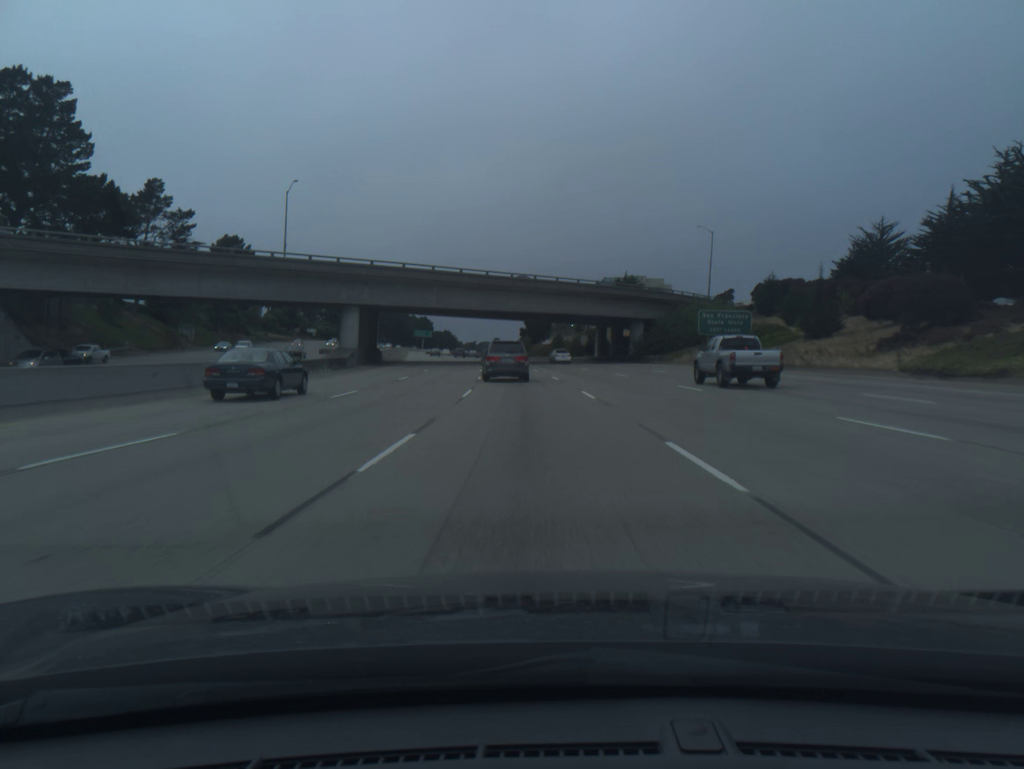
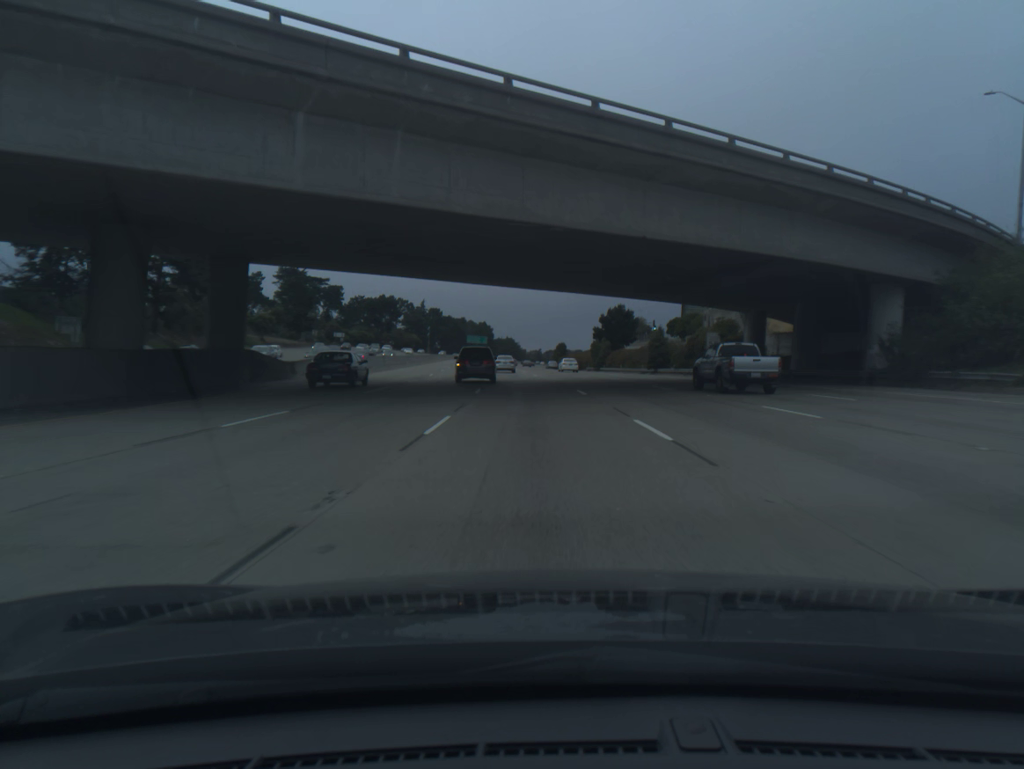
(-2.4, +52.5) m; -5°
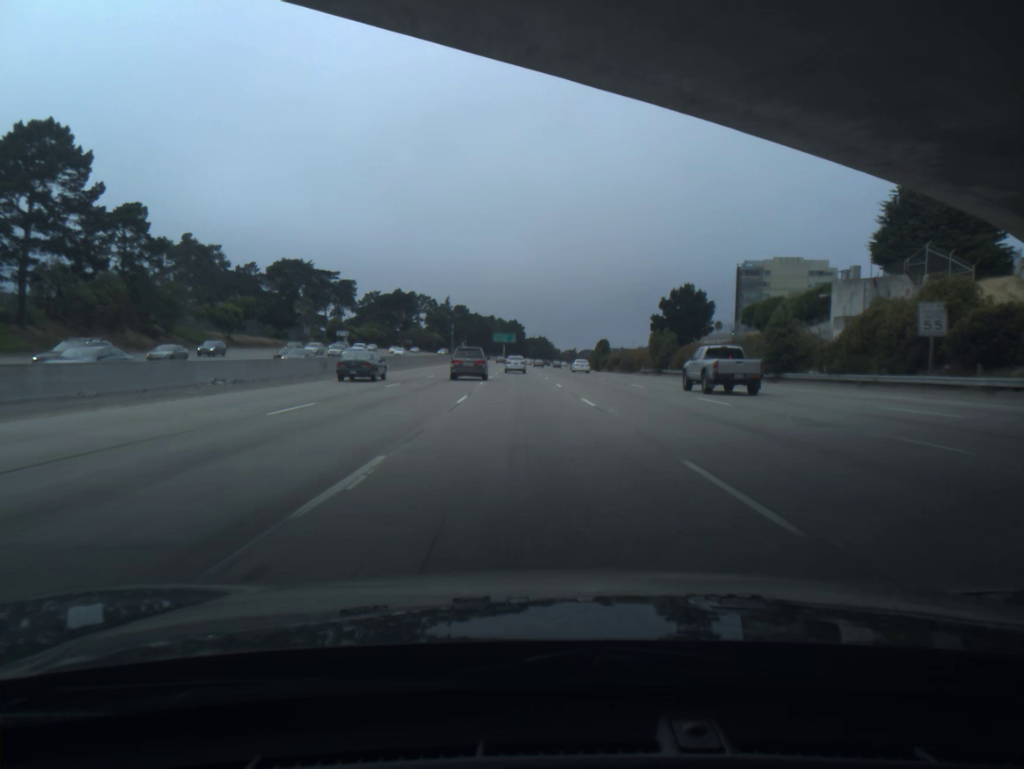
(-0.7, +34.6) m; -2°
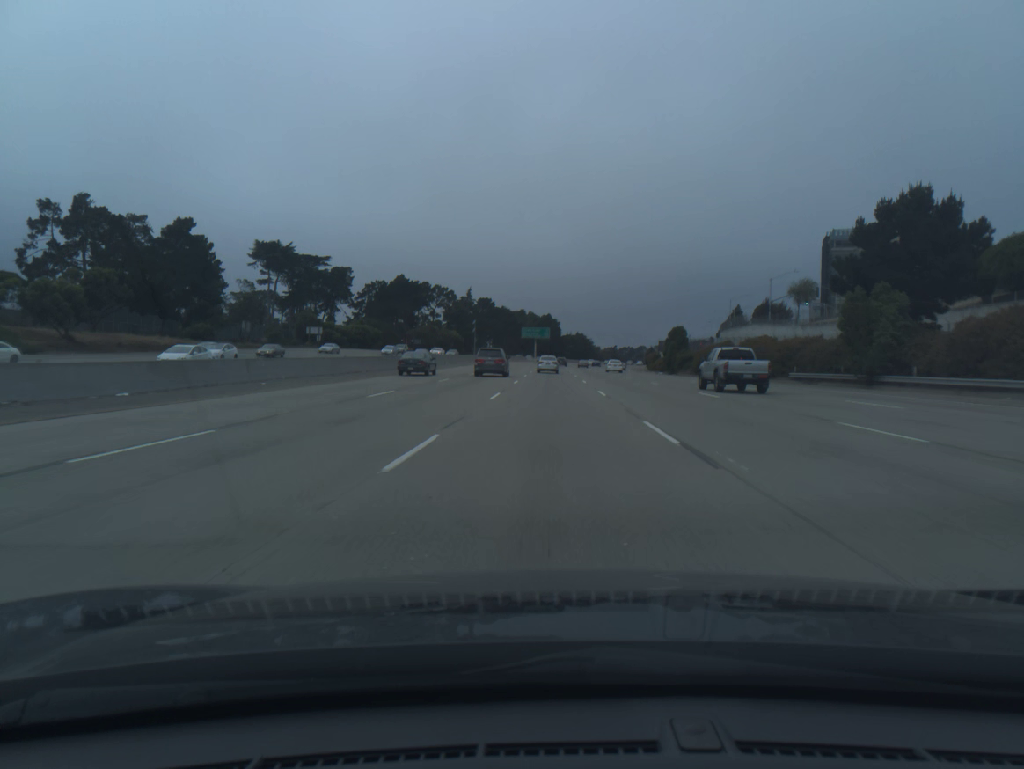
(-1.5, +52.1) m; -3°
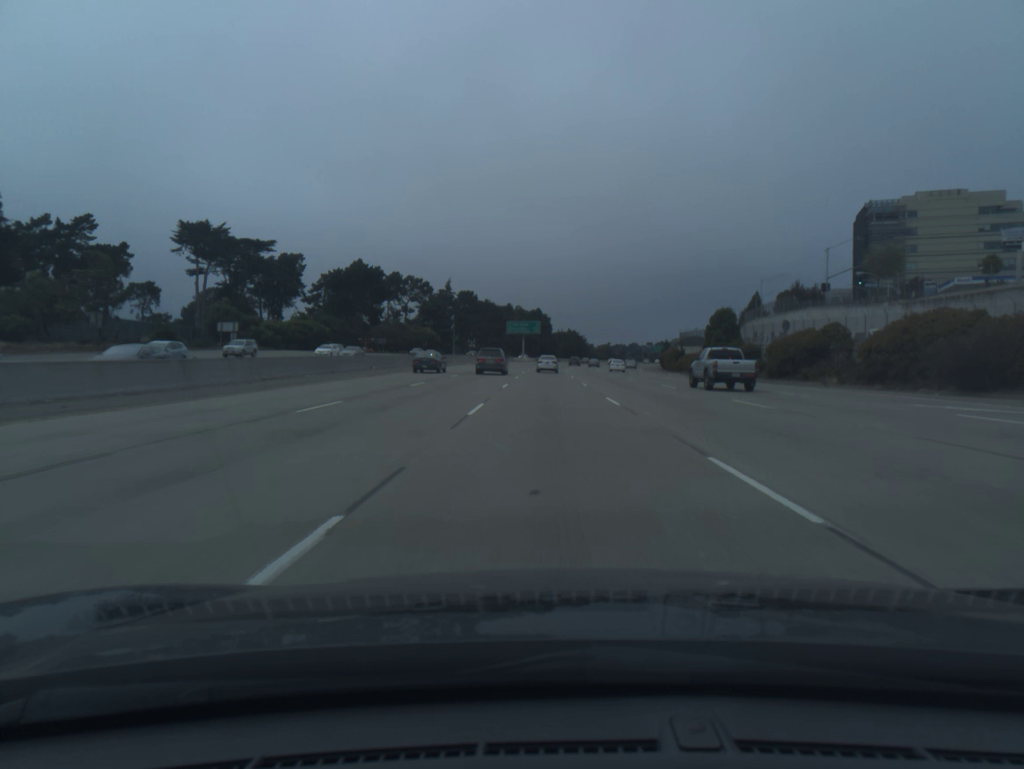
(+0.1, +35.0) m; +1°
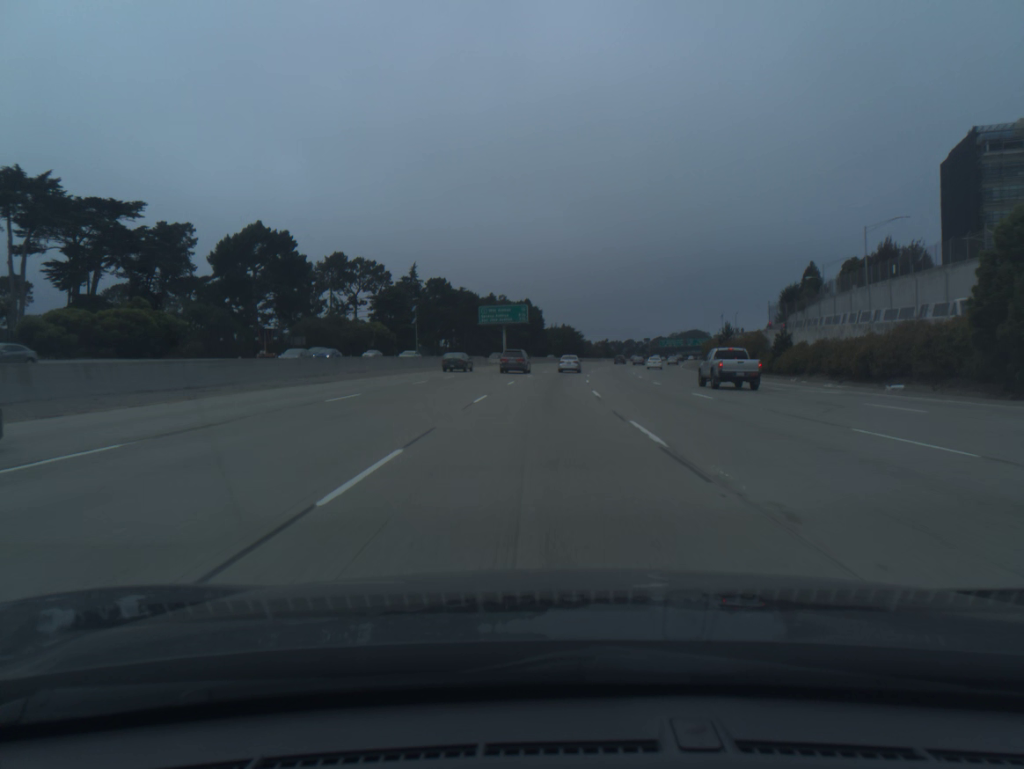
(+0.4, +52.6) m; +1°
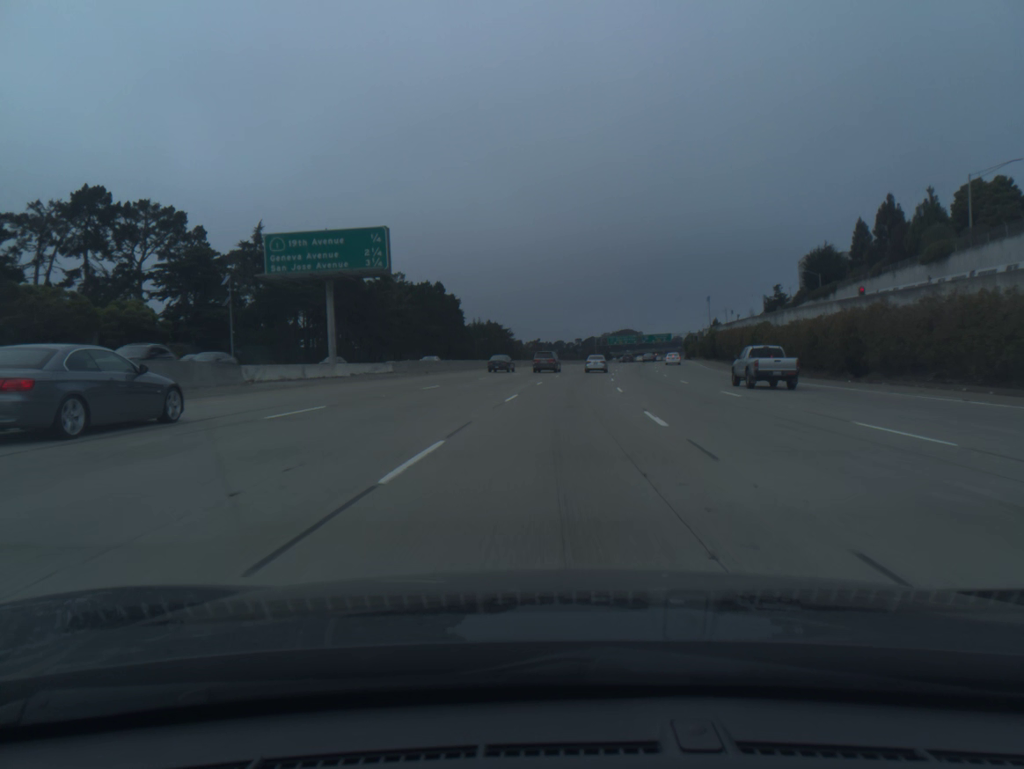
(+2.3, +70.2) m; +5°
